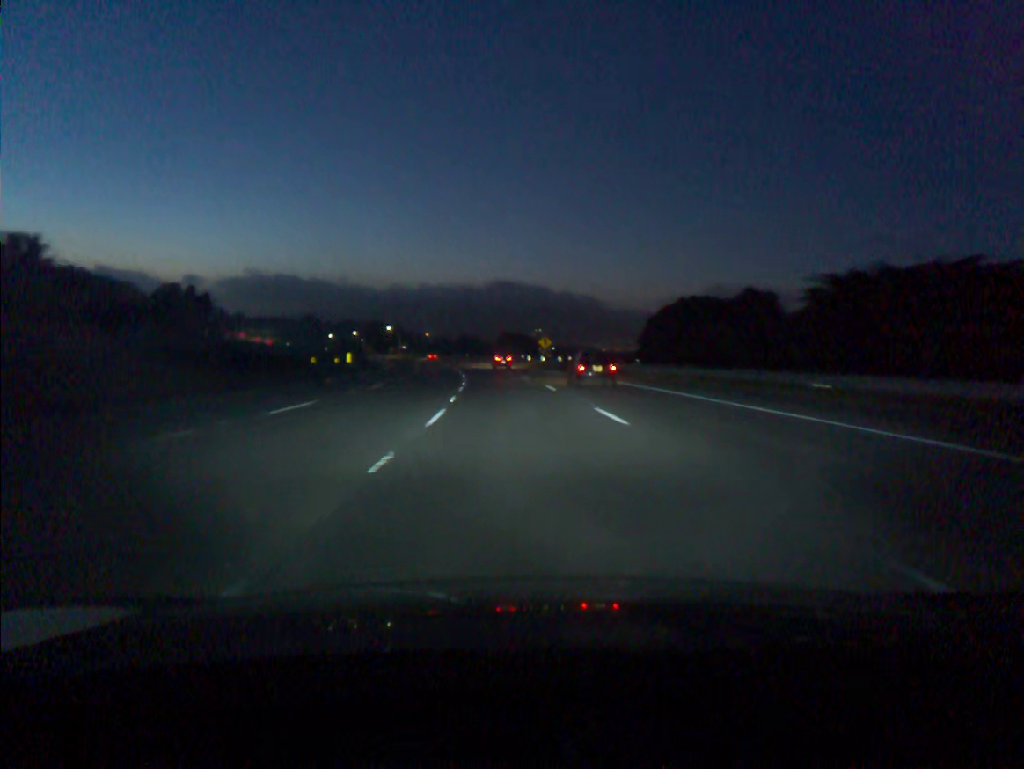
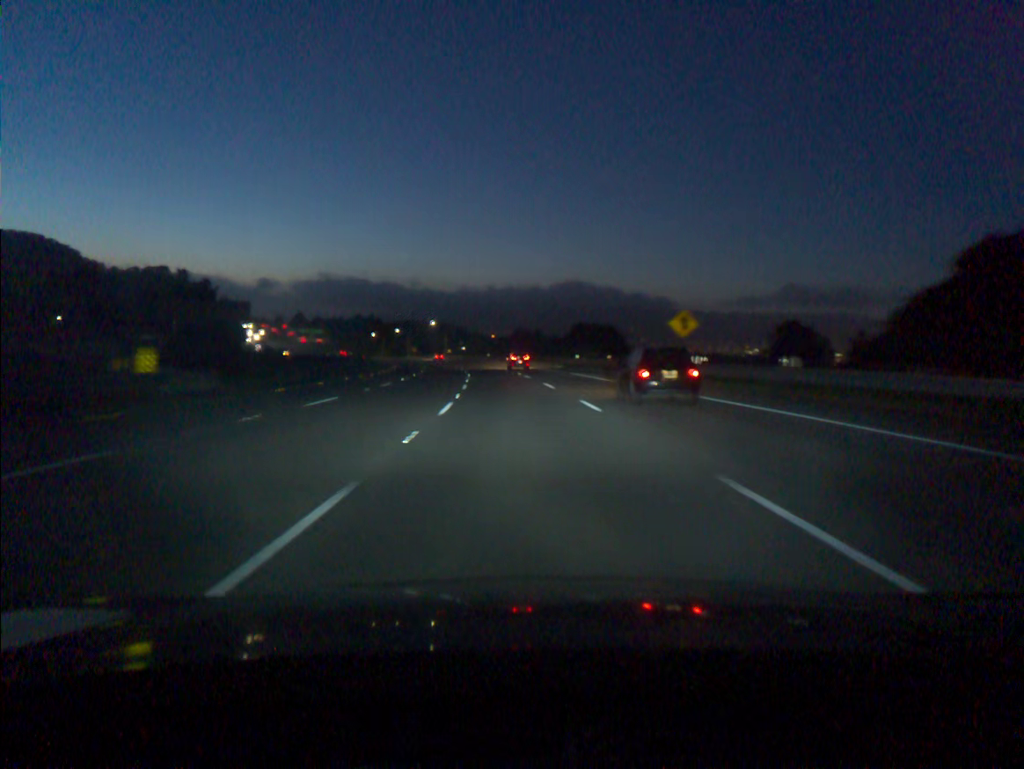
(-2.1, +55.1) m; -5°
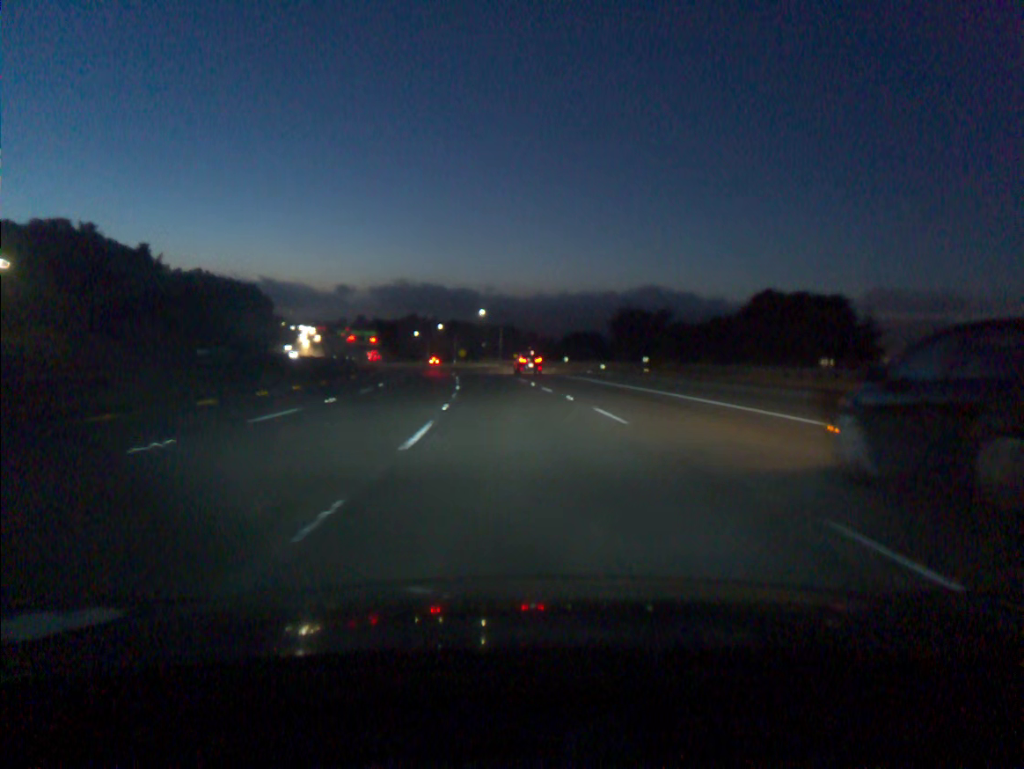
(-3.7, +73.3) m; -5°
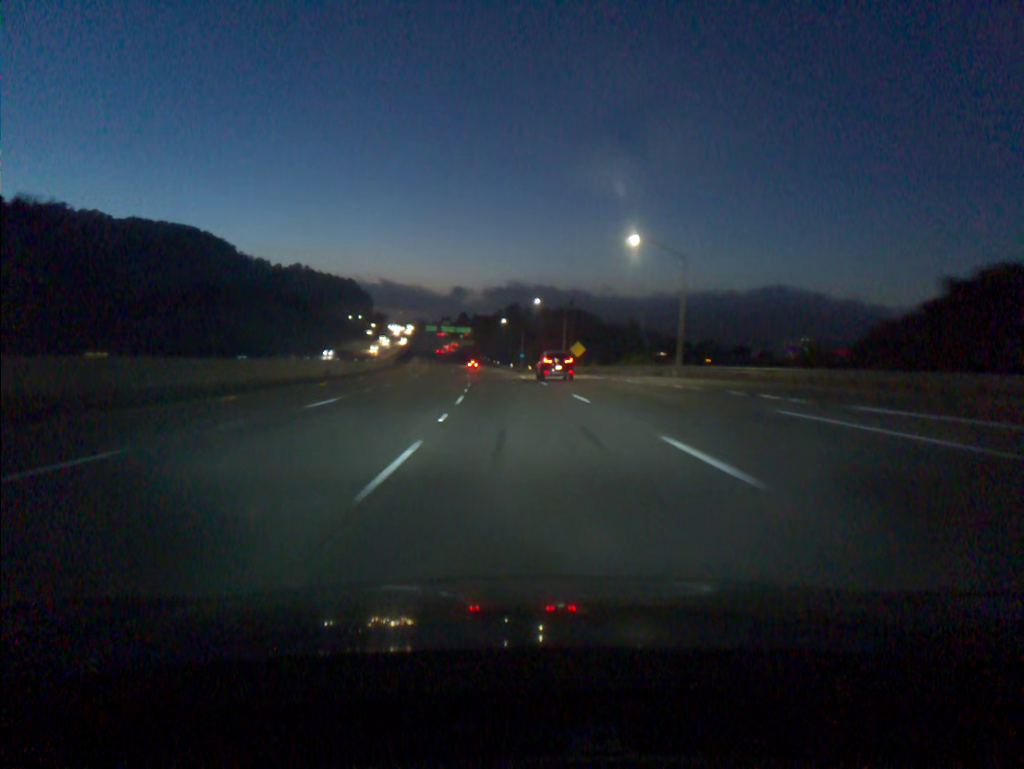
(-7.1, +91.2) m; -8°
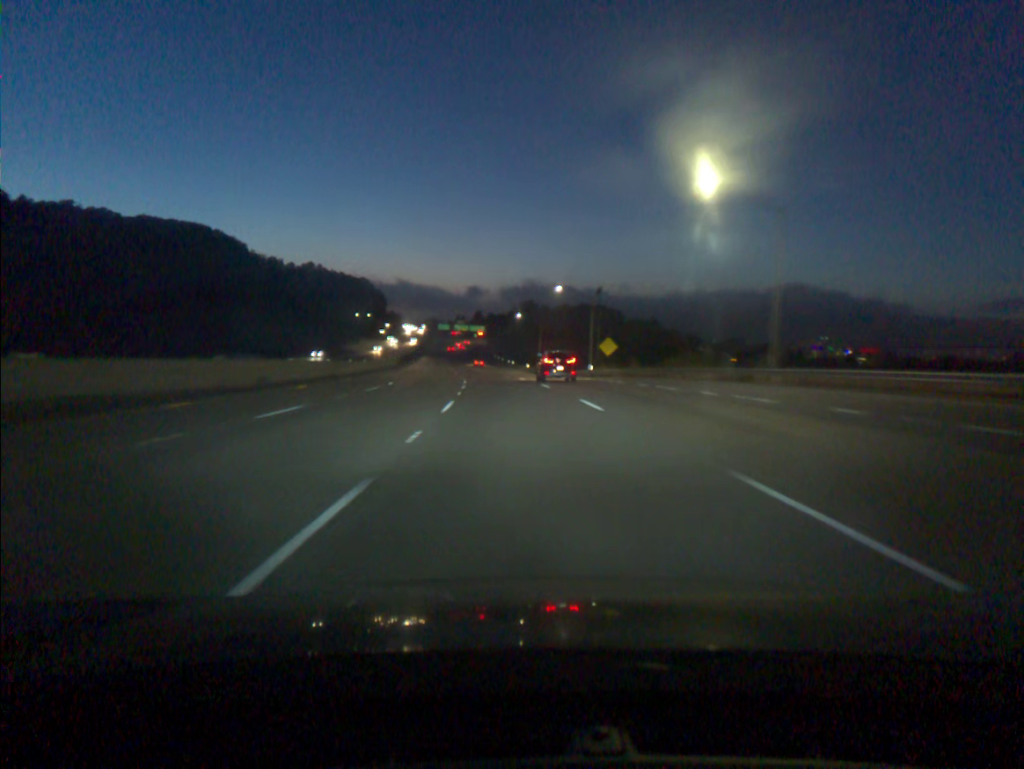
(-0.2, +18.4) m; -1°
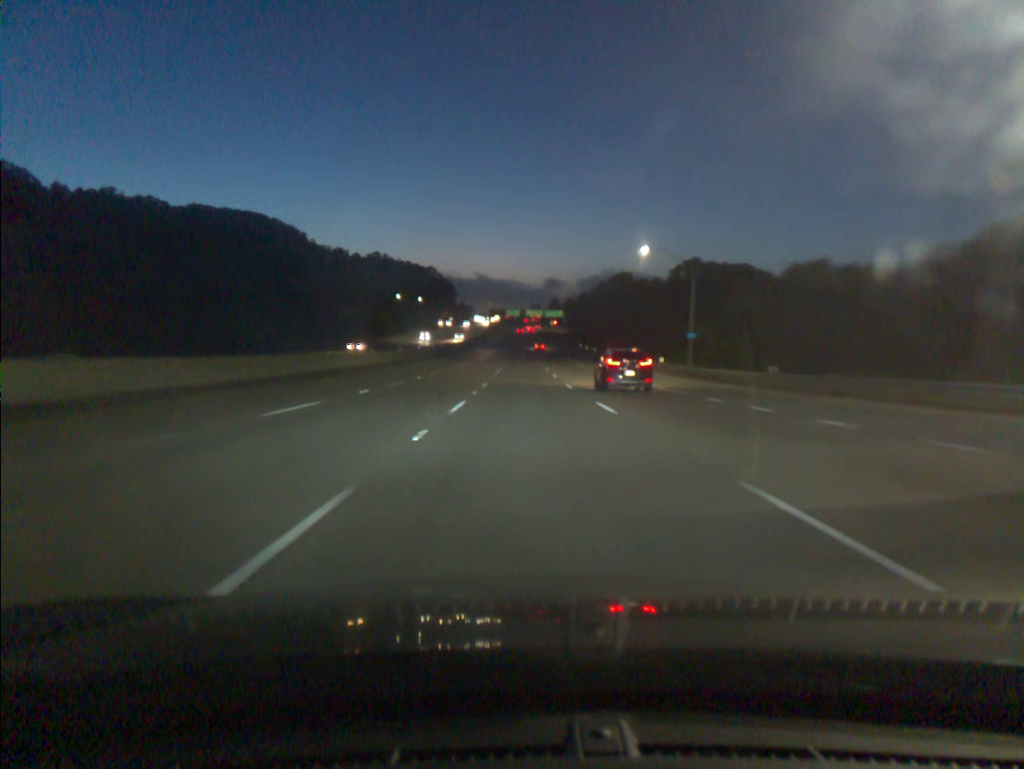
(-3.9, +73.5) m; -6°
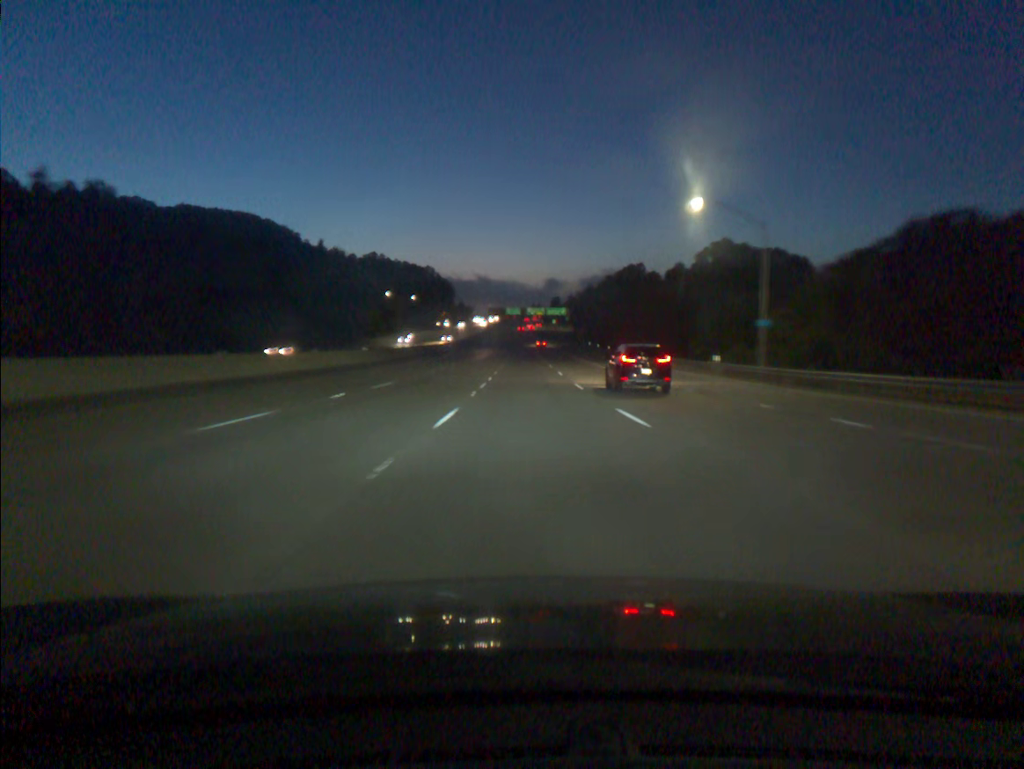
(0.0, +18.5) m; 0°
